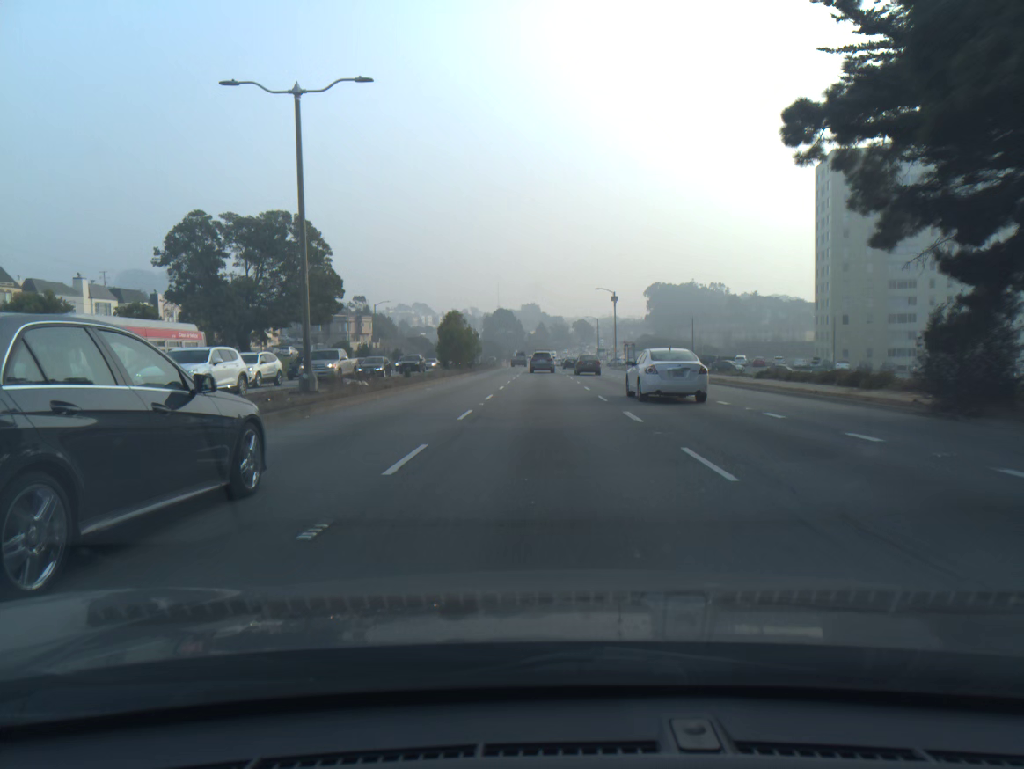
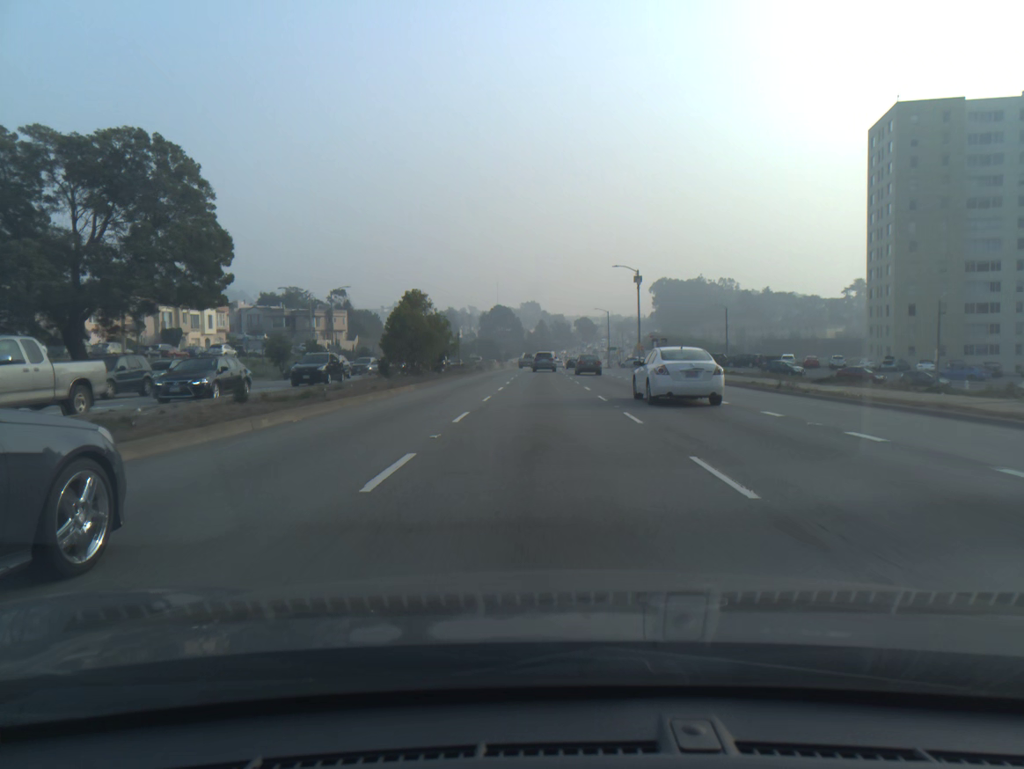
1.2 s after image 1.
(0.0, +22.9) m; 0°
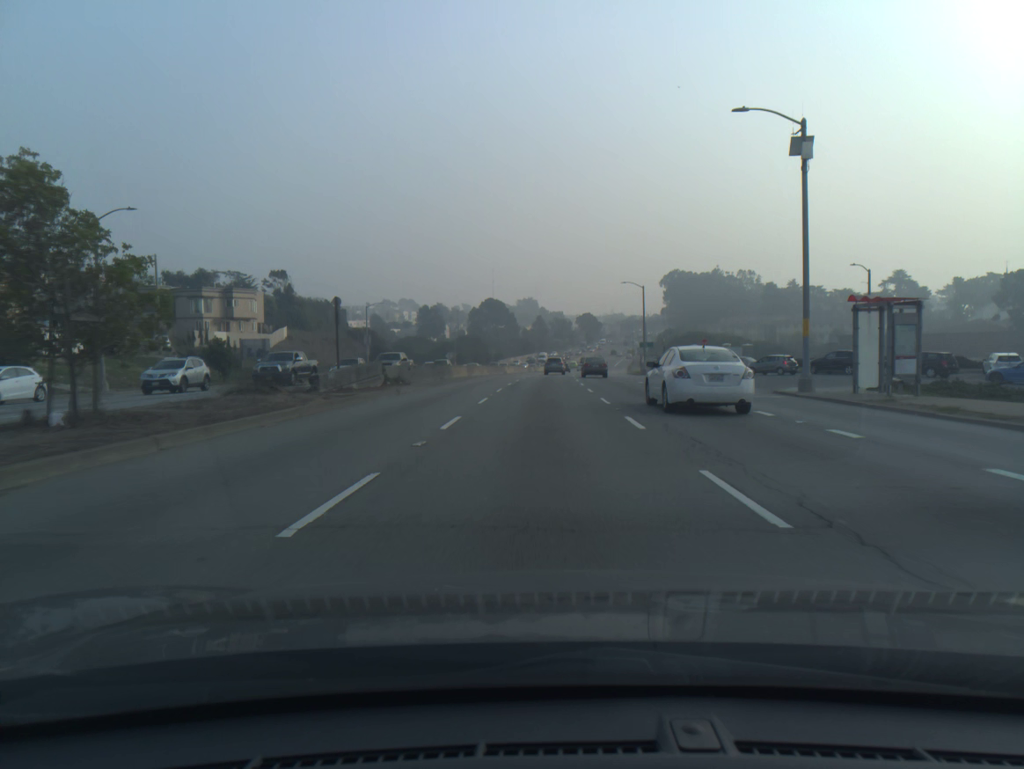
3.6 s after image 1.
(+0.1, +45.8) m; 0°
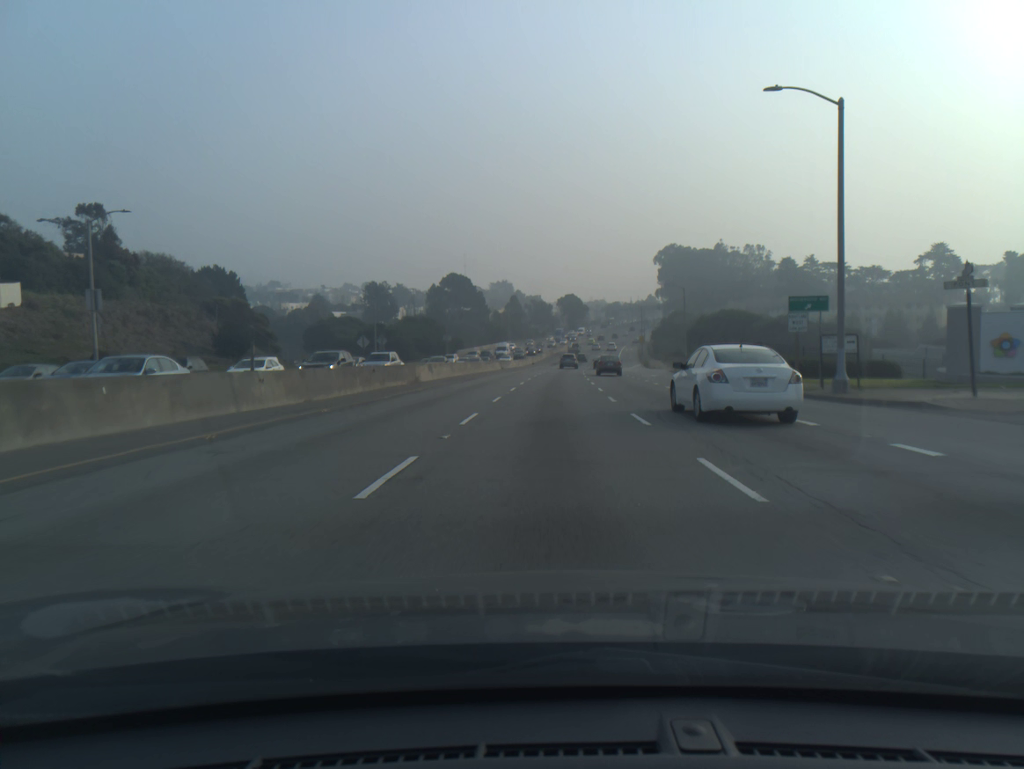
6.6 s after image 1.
(+0.5, +58.0) m; +2°
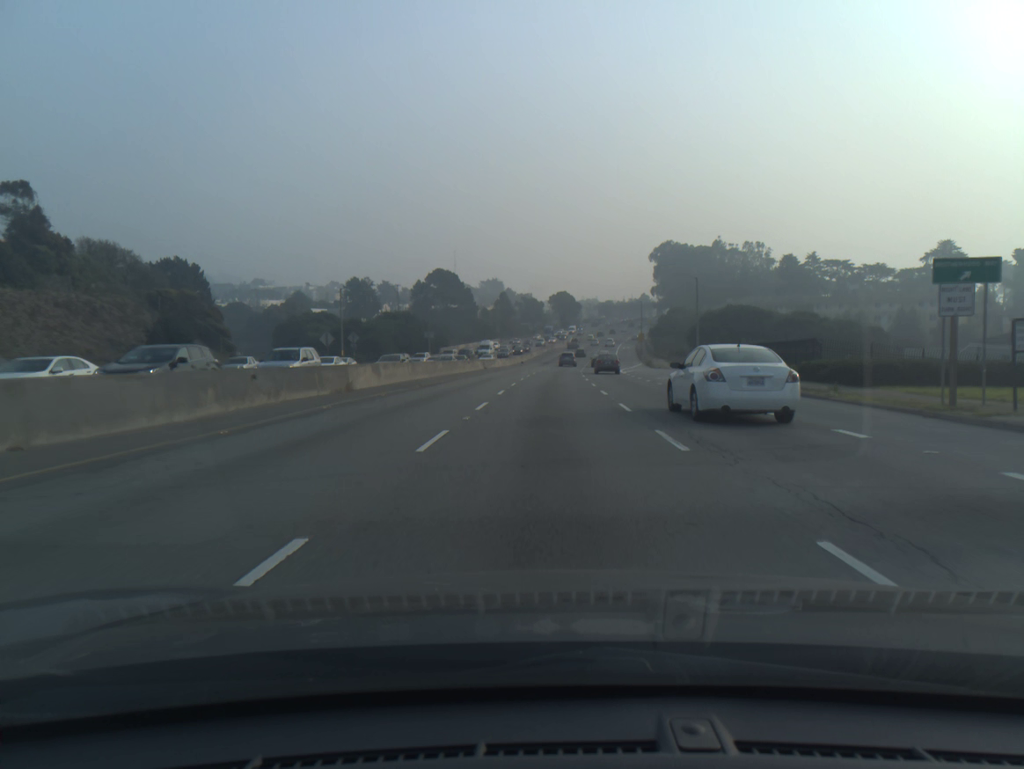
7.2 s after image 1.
(+0.1, +11.7) m; +1°
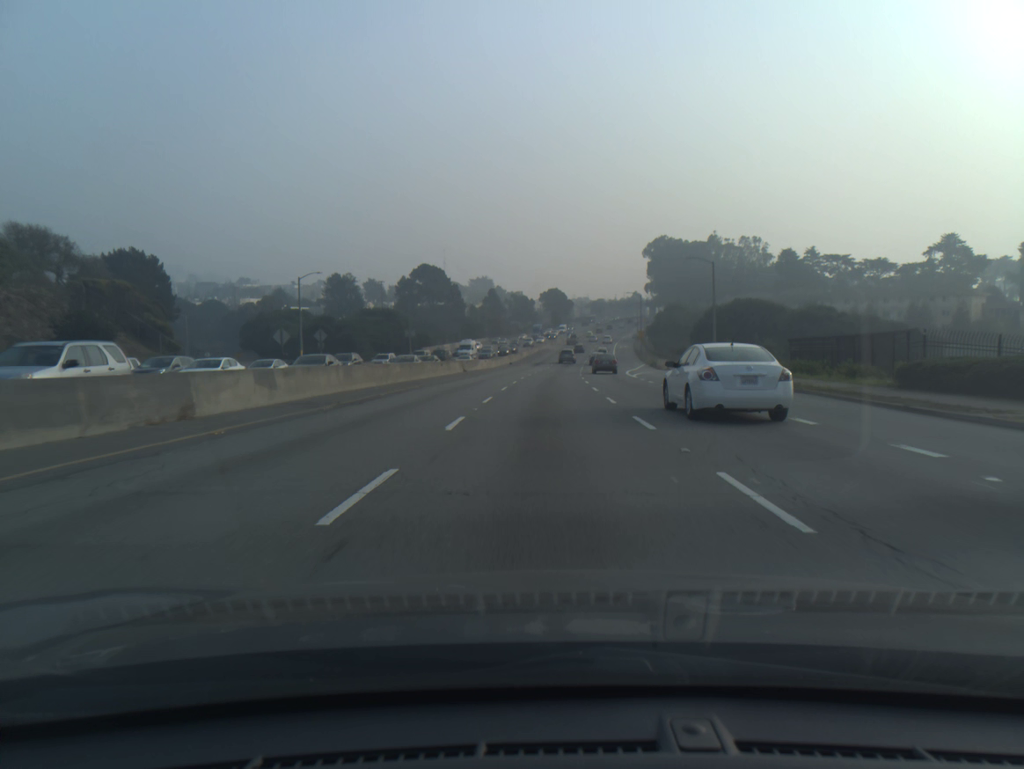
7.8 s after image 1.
(+0.1, +11.8) m; +1°
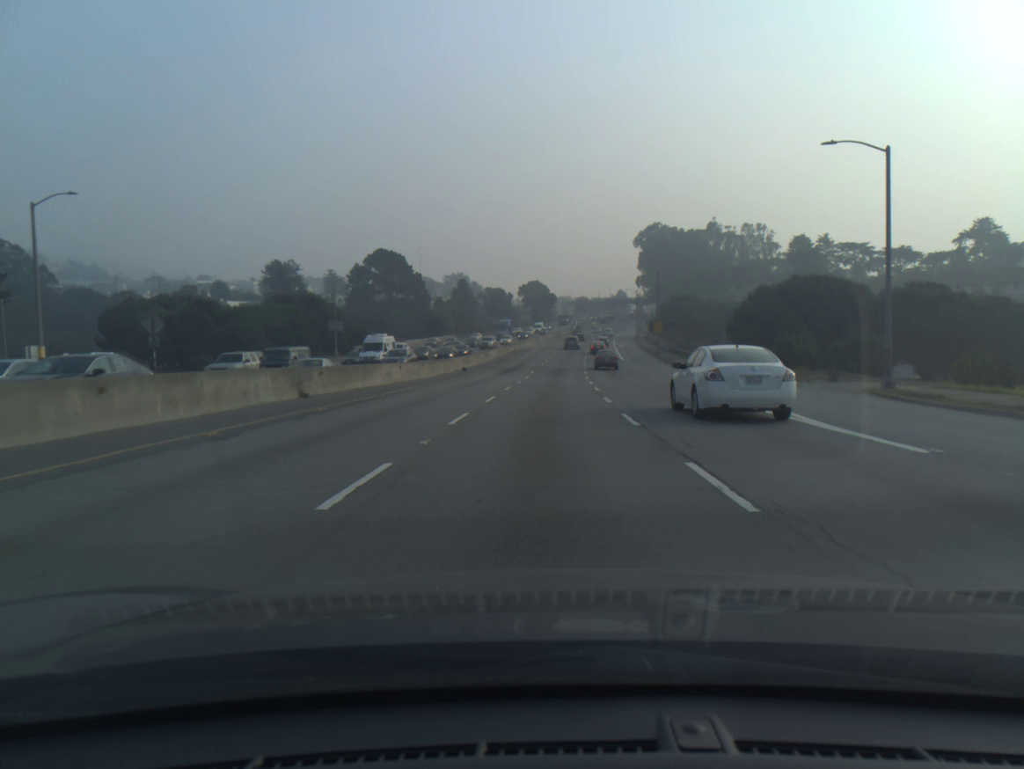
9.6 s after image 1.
(+0.4, +36.2) m; +1°
